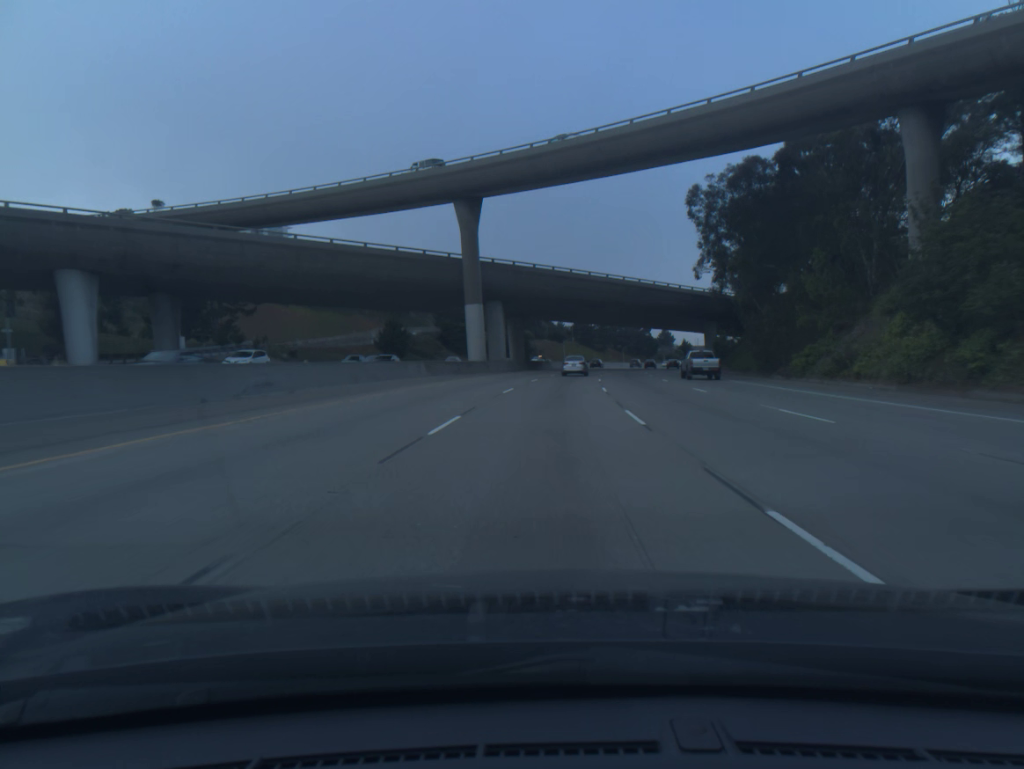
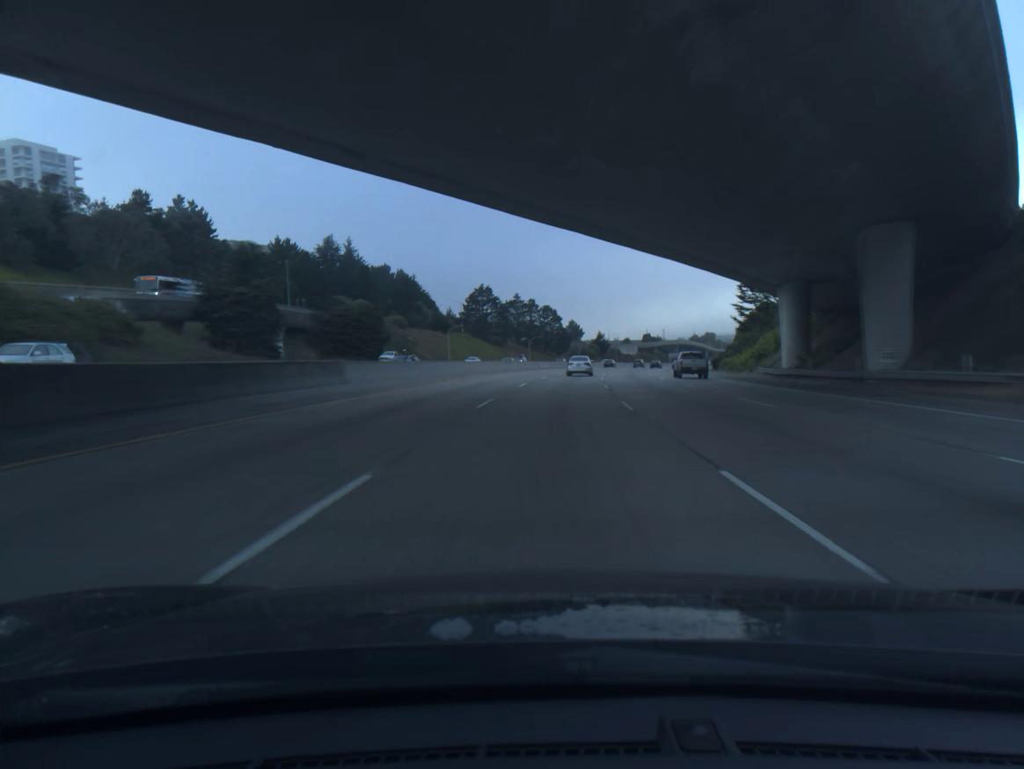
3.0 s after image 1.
(+5.1, +81.3) m; +8°
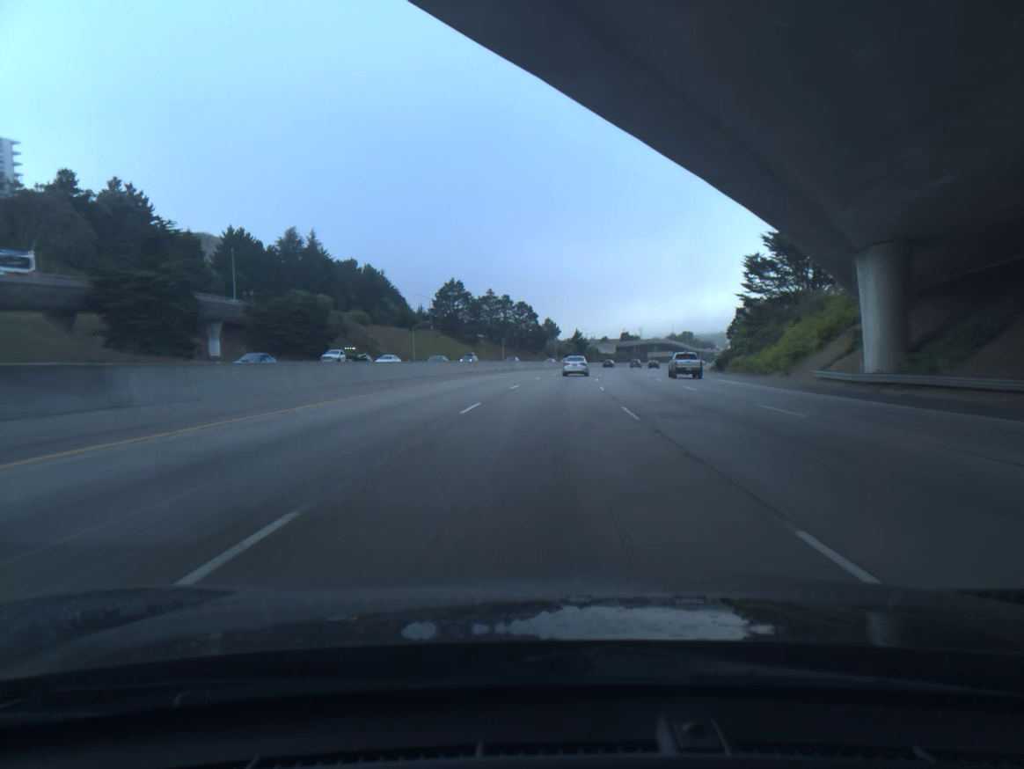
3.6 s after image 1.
(+0.2, +16.3) m; +2°
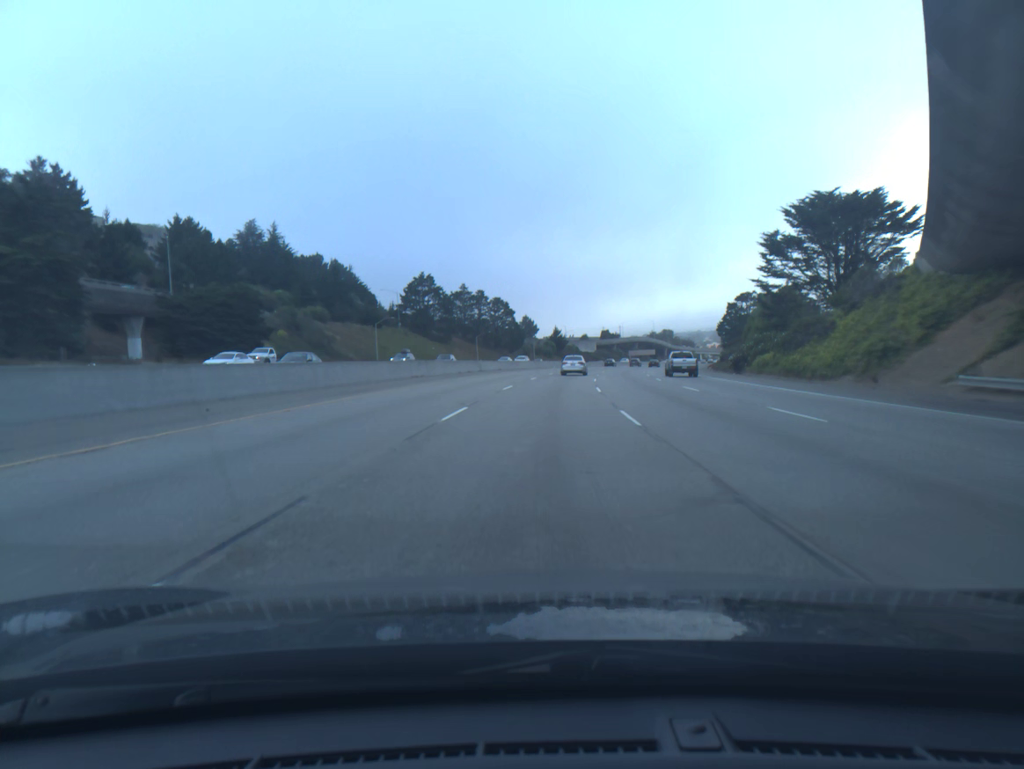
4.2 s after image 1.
(+0.2, +16.3) m; +2°
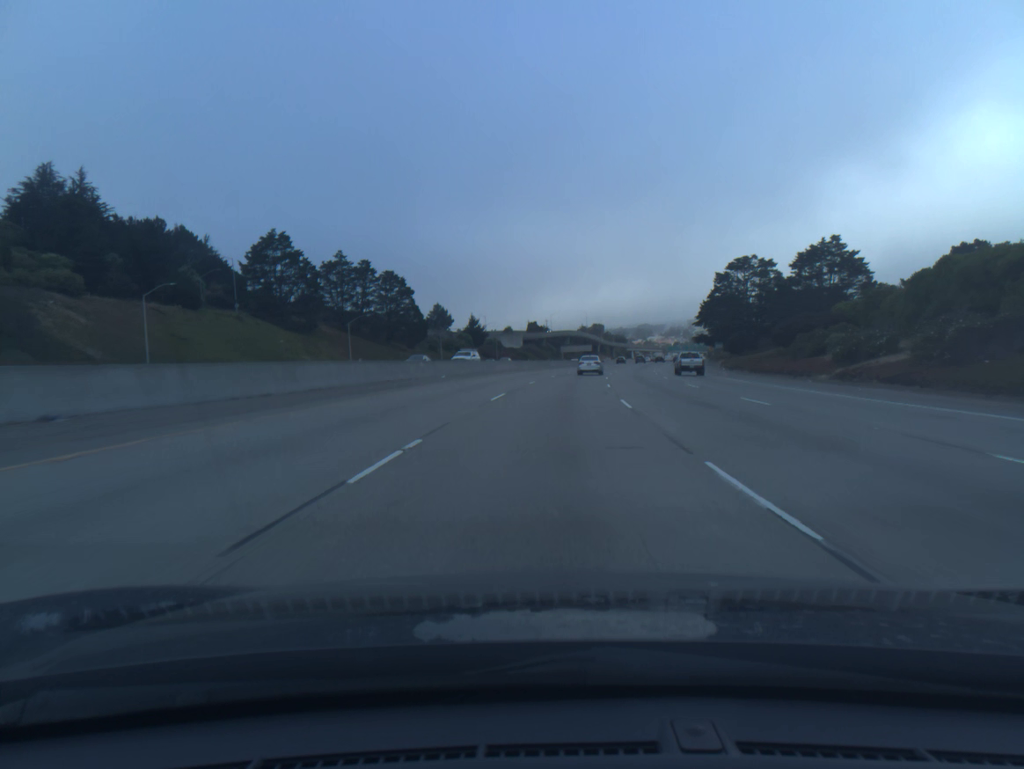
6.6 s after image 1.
(+3.0, +65.3) m; +6°
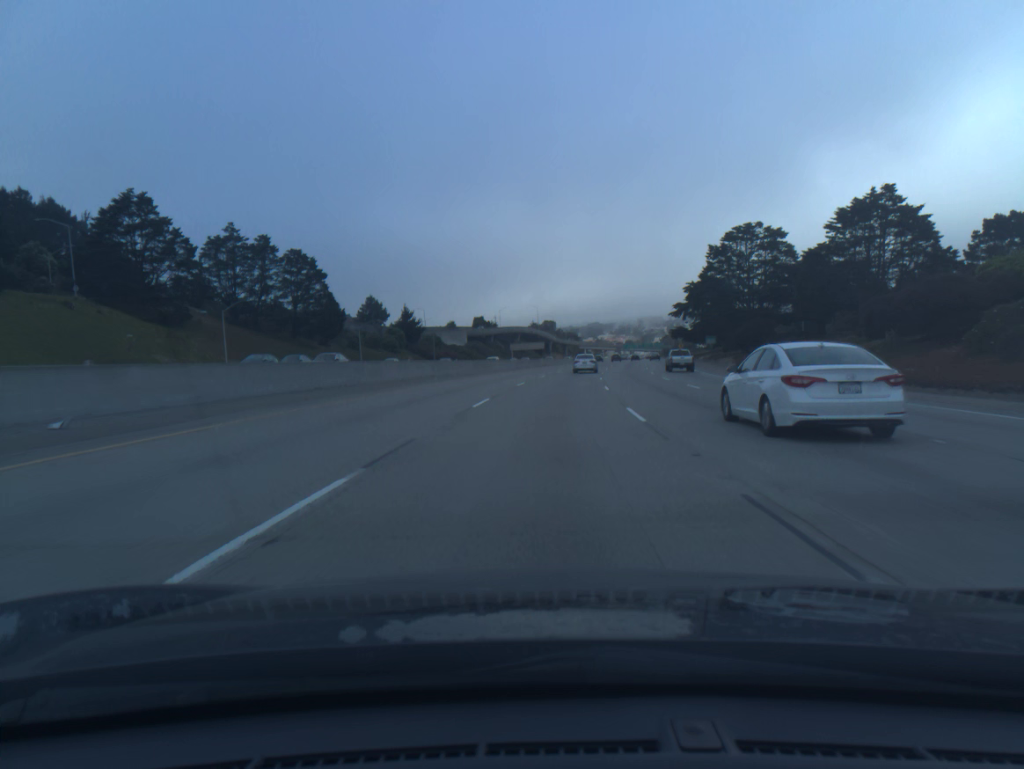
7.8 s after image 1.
(+1.0, +32.9) m; +4°
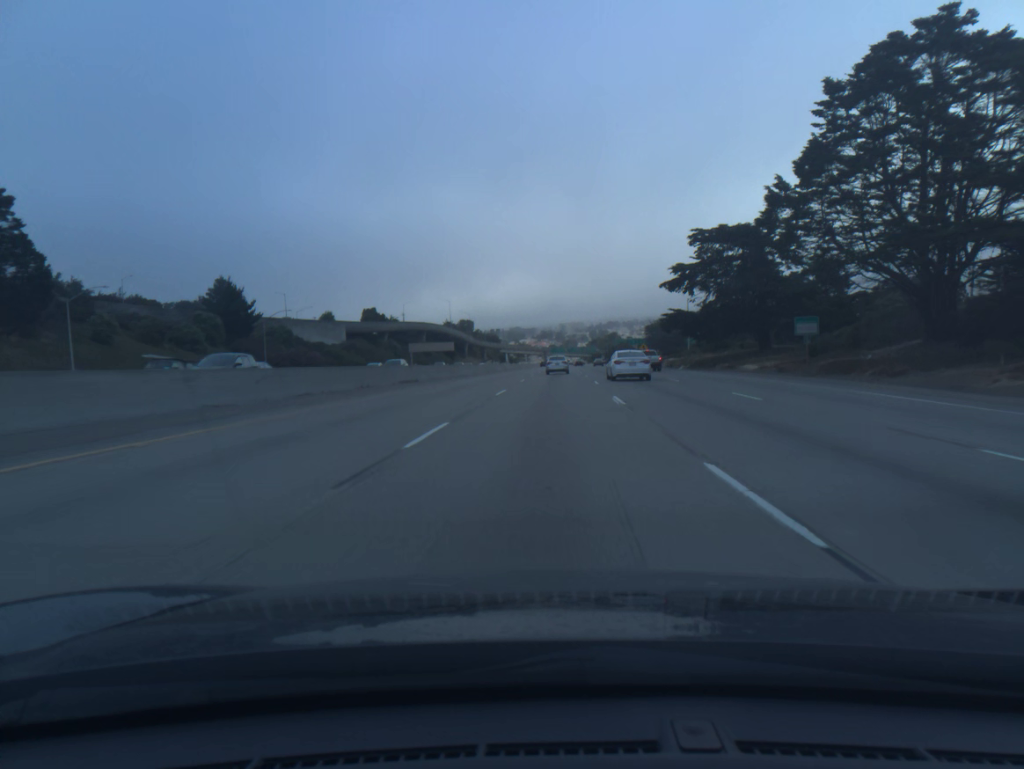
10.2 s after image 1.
(+3.5, +66.4) m; +6°
